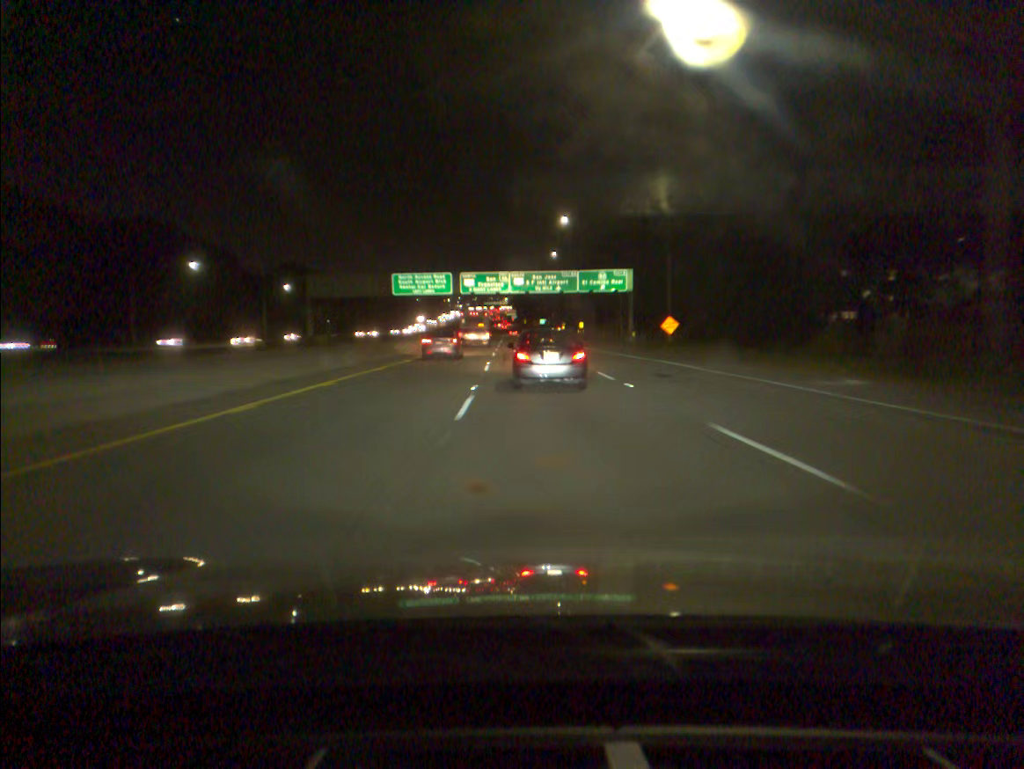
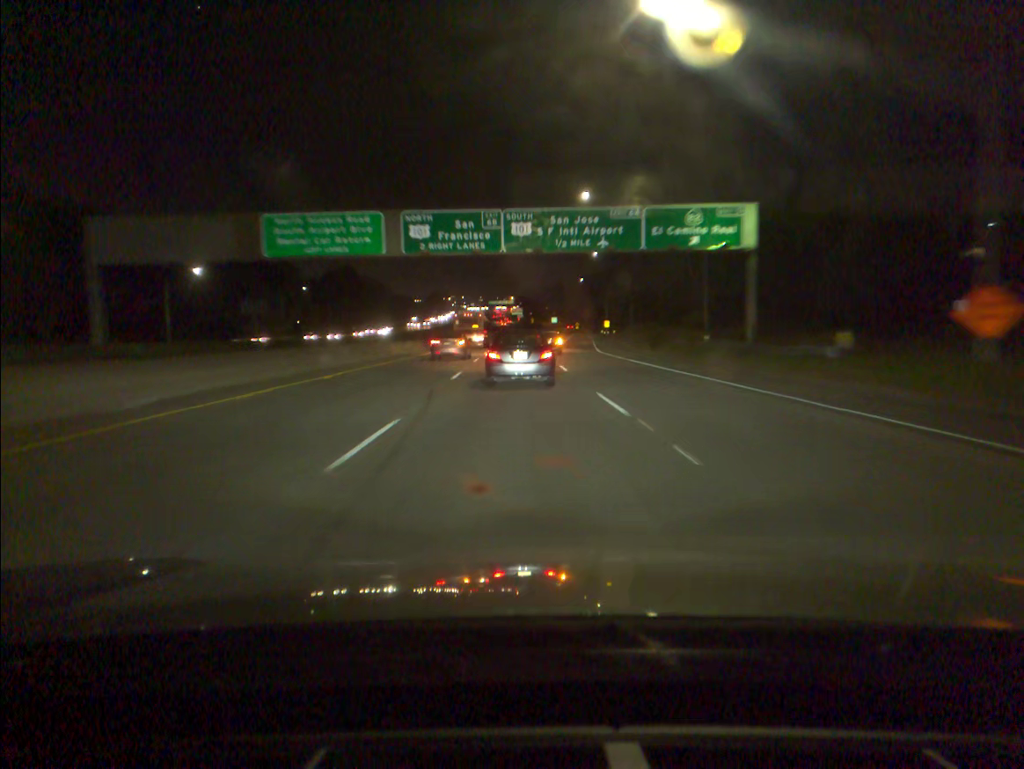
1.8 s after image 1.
(-0.1, +50.8) m; 0°
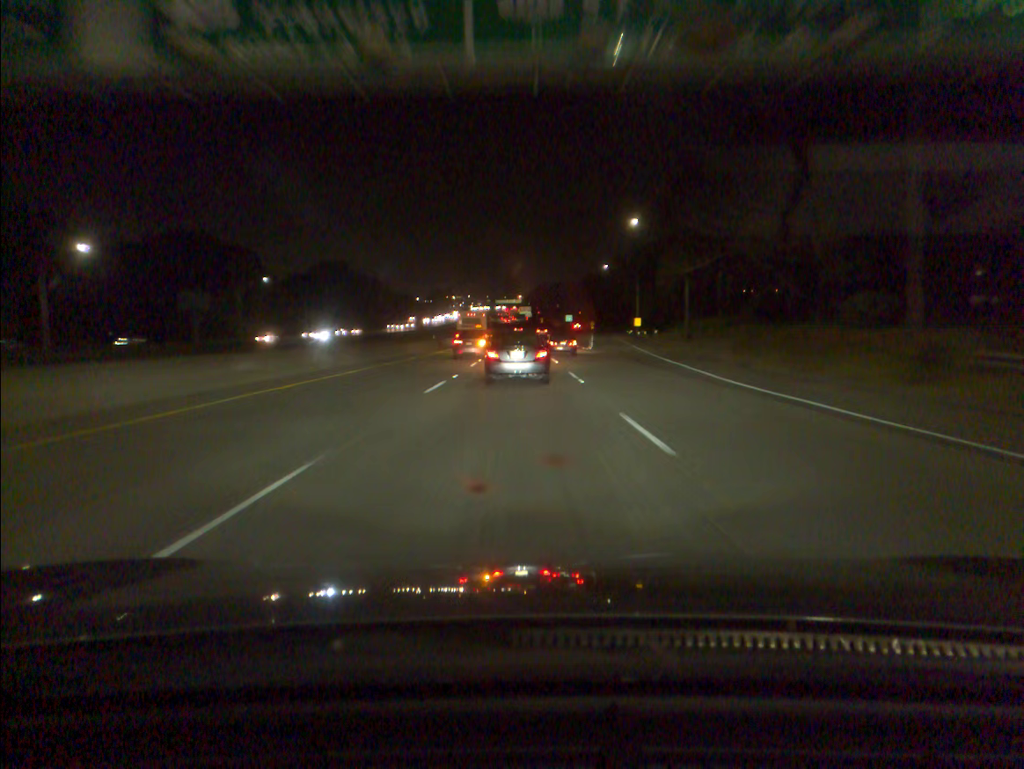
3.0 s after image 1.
(-0.1, +33.8) m; -1°
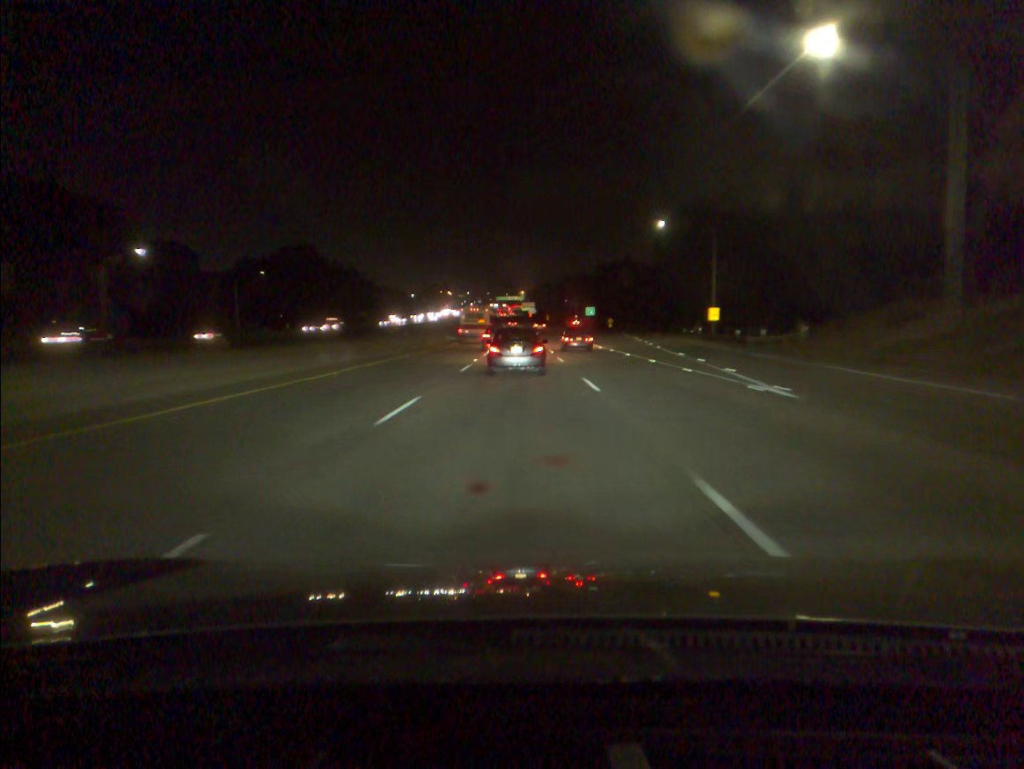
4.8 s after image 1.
(-0.1, +50.6) m; 0°
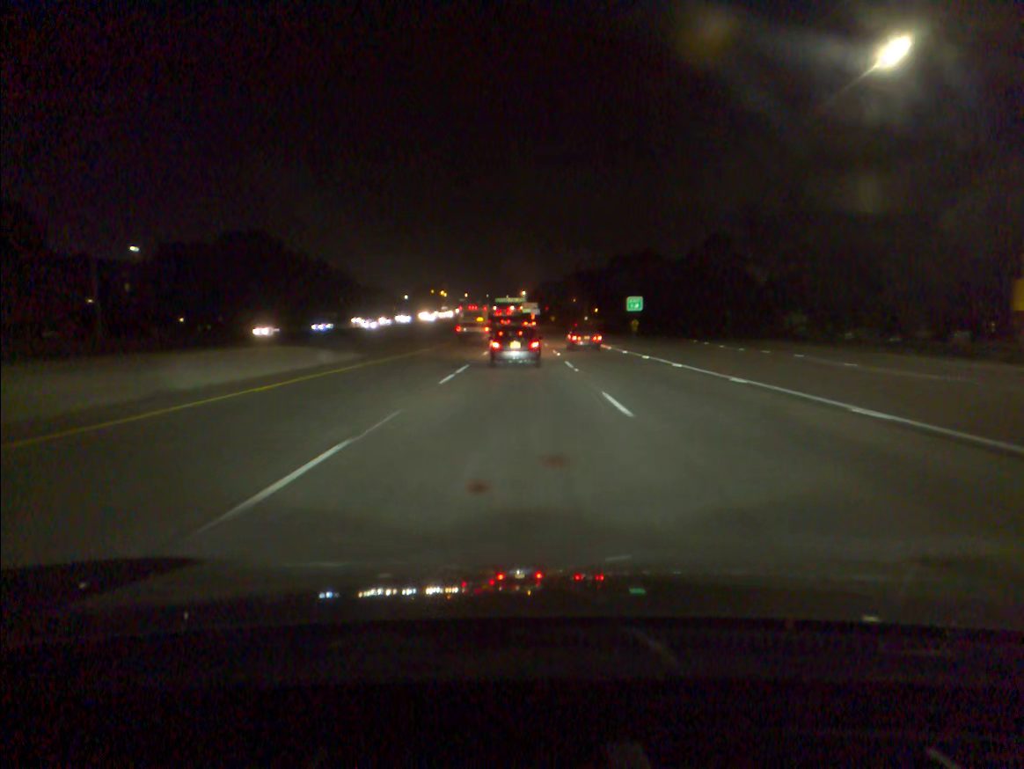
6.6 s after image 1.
(0.0, +50.5) m; 0°
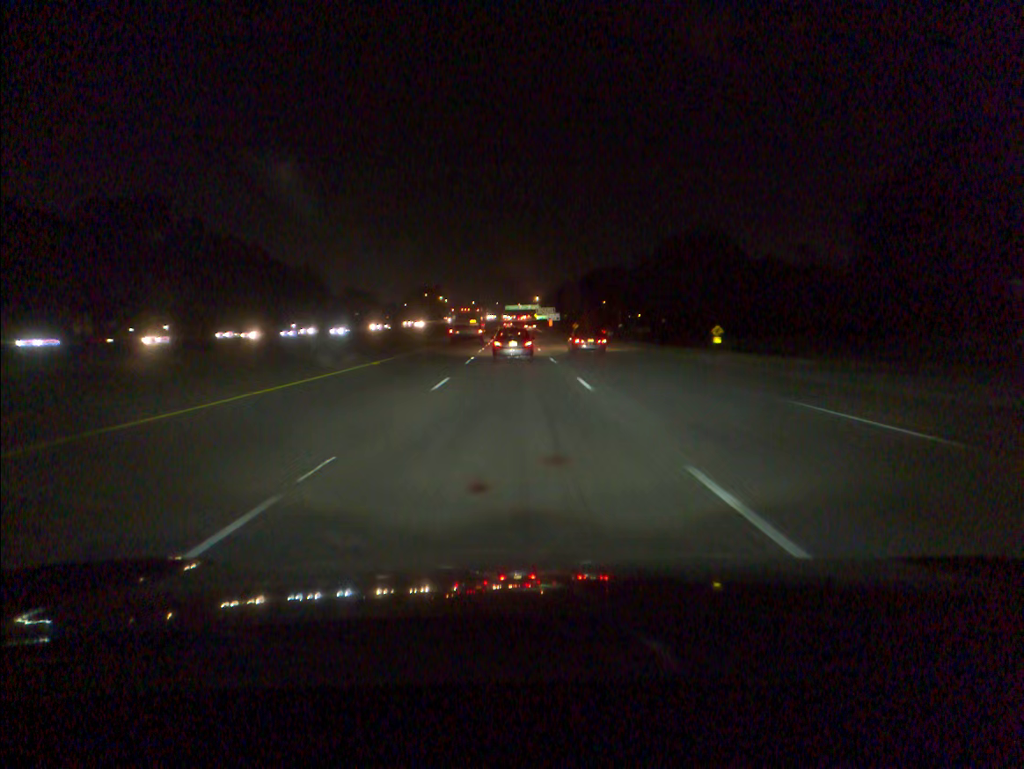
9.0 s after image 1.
(-0.3, +67.9) m; -1°
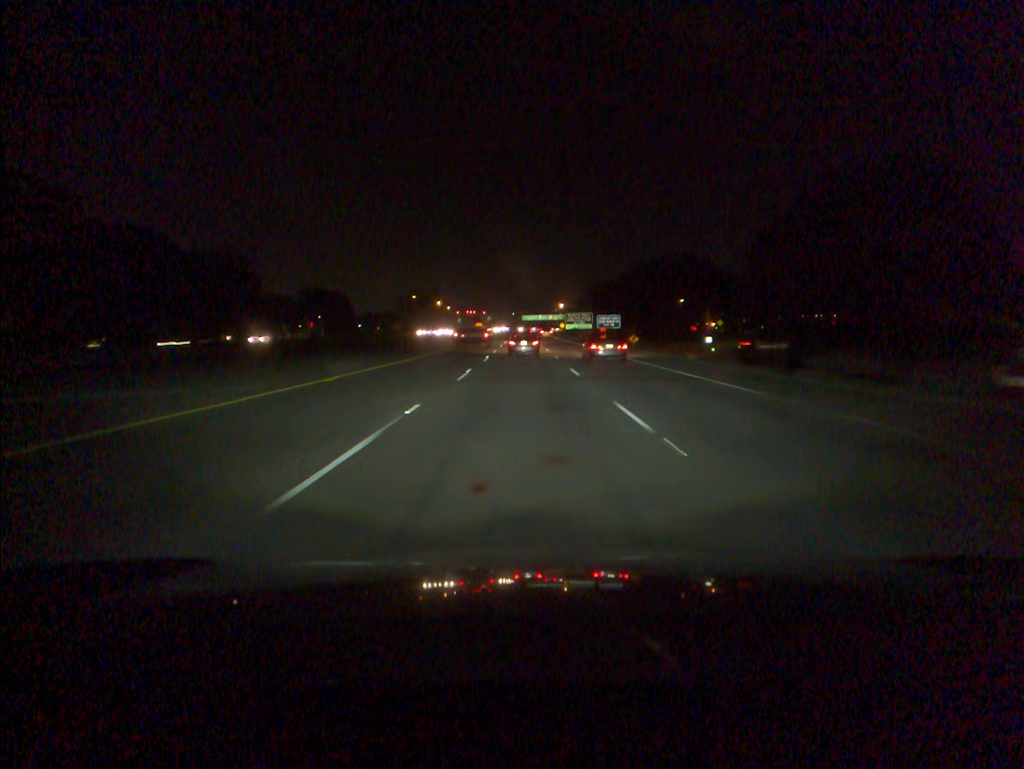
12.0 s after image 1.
(-1.5, +85.2) m; -1°
